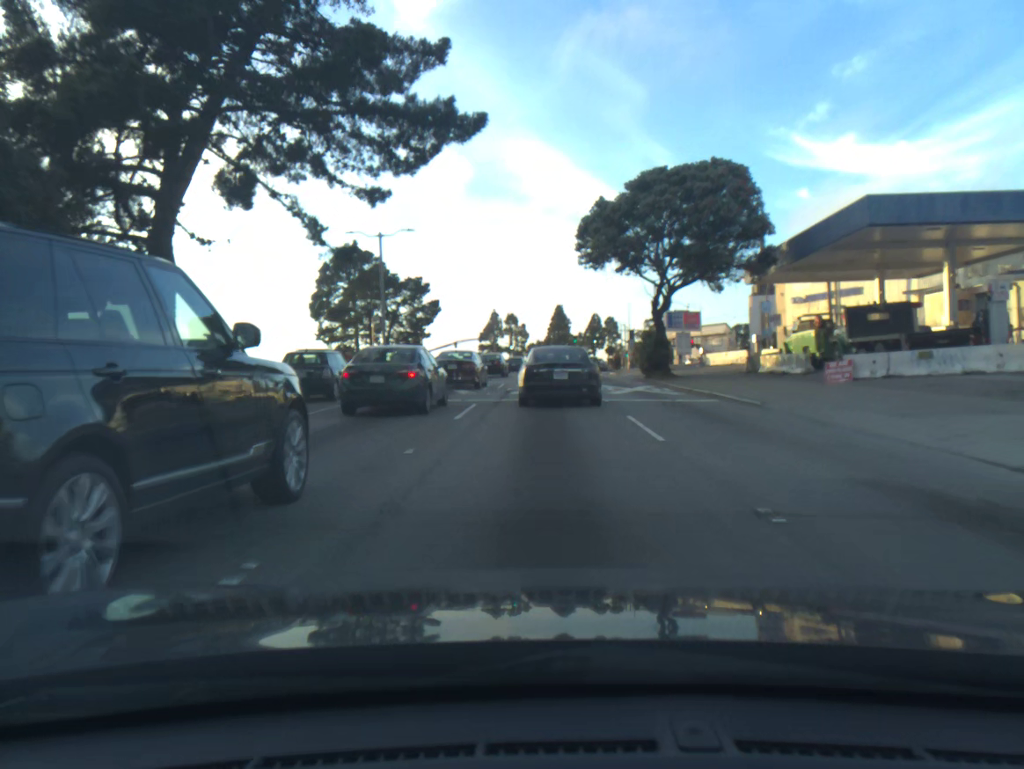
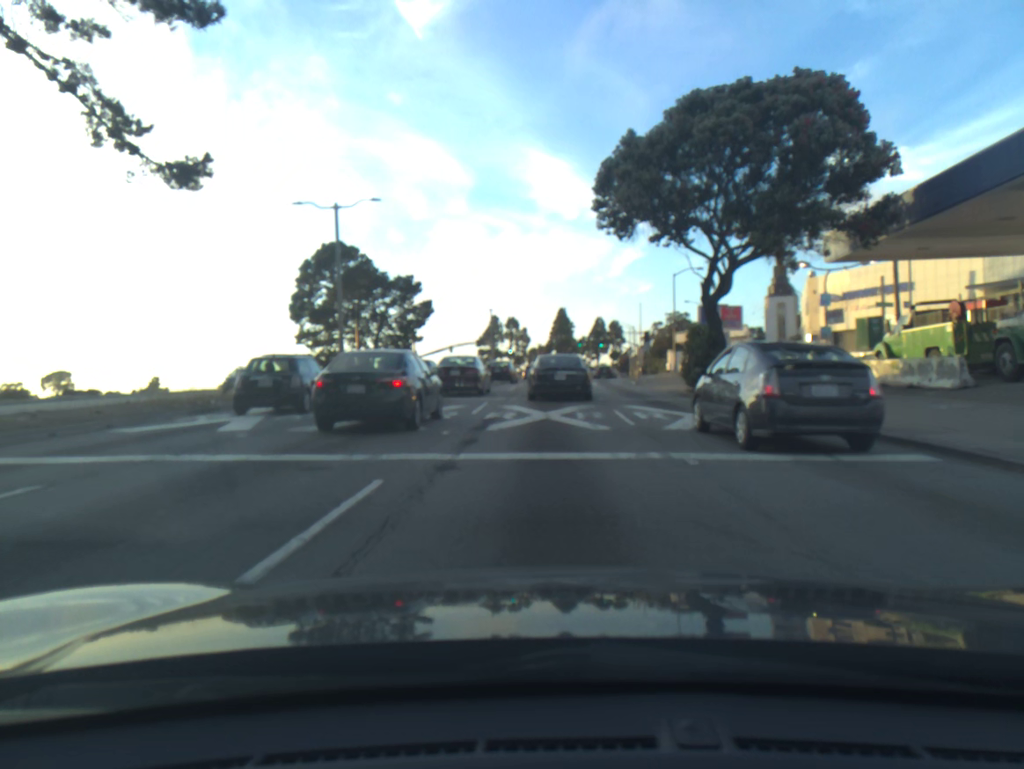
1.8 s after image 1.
(0.0, +11.3) m; 0°
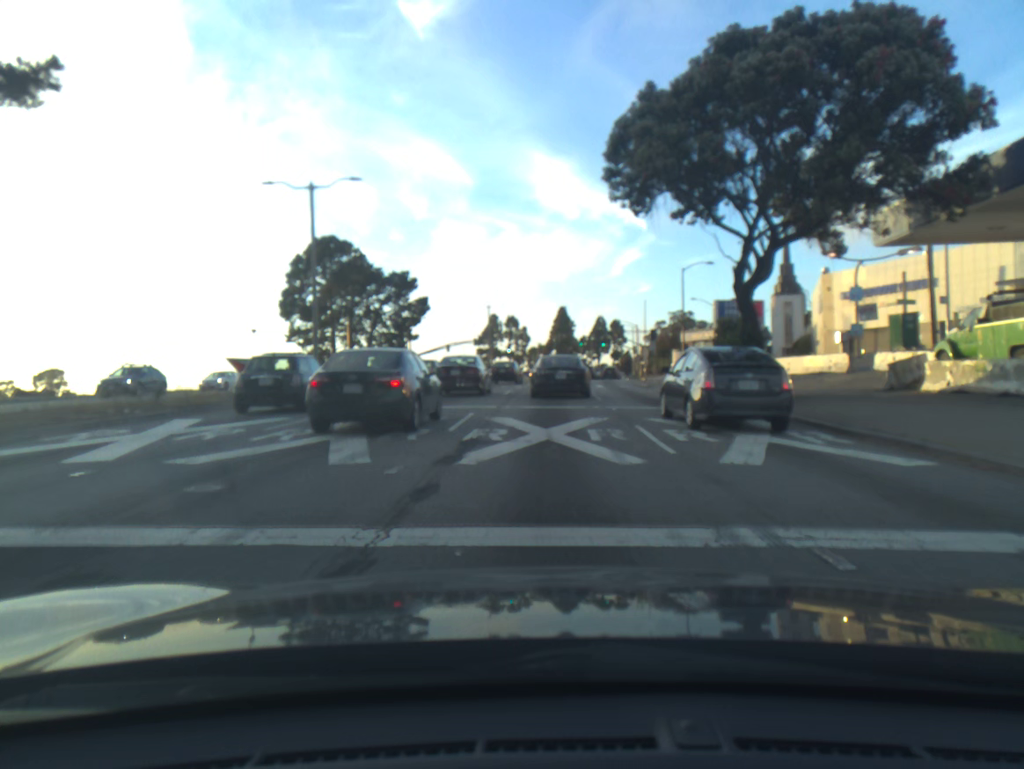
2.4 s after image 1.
(0.0, +4.4) m; 0°
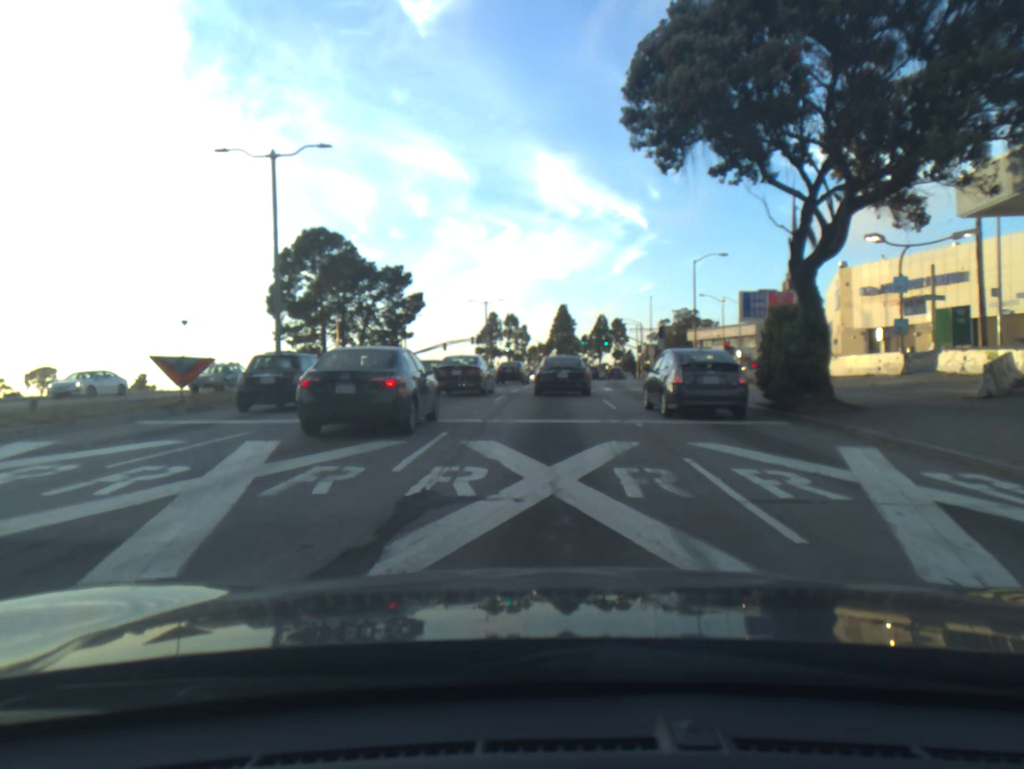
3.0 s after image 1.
(0.0, +4.9) m; 0°
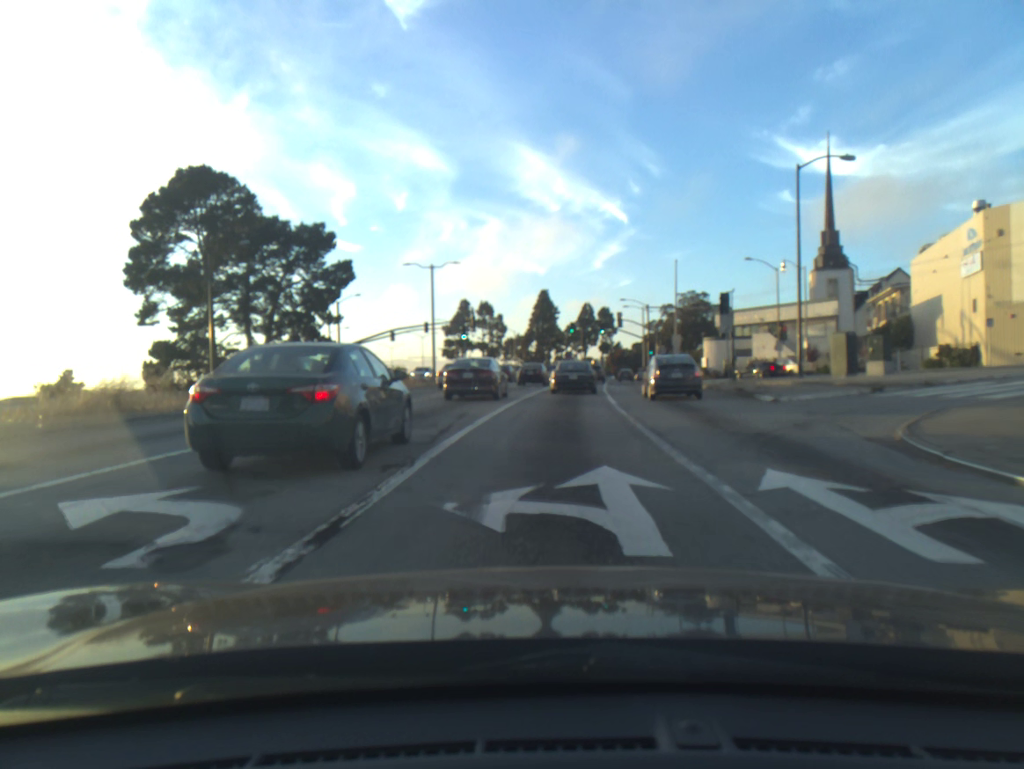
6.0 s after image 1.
(+0.4, +29.8) m; +2°
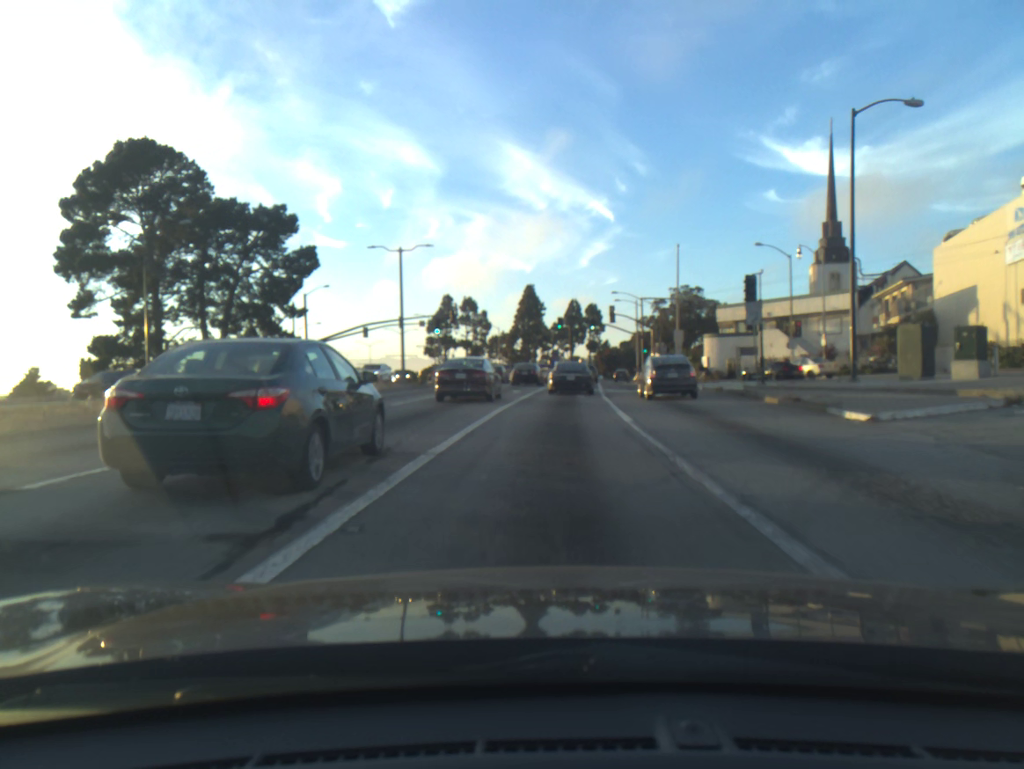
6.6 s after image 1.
(+0.1, +7.4) m; +1°
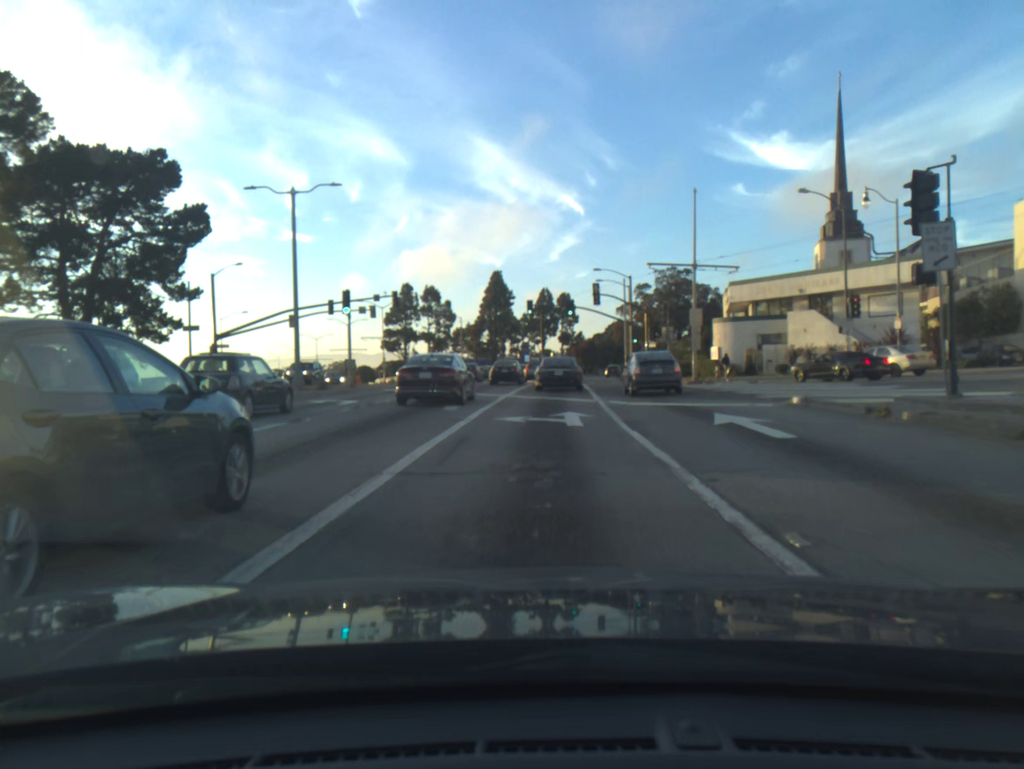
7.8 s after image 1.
(+0.4, +16.5) m; +2°
